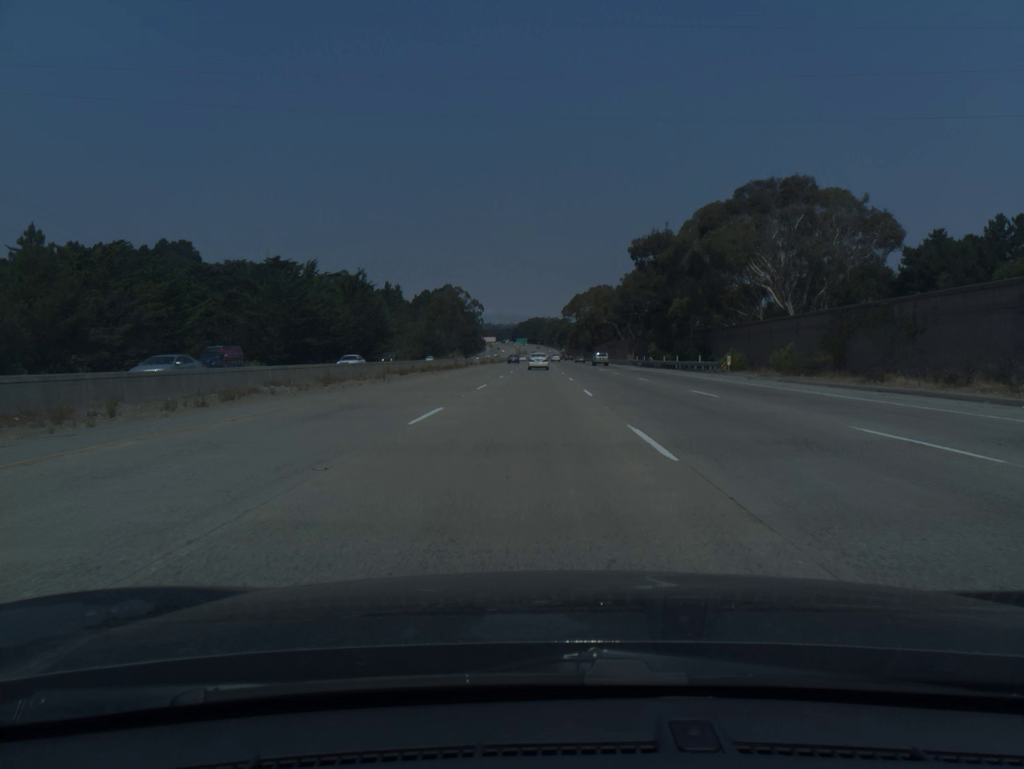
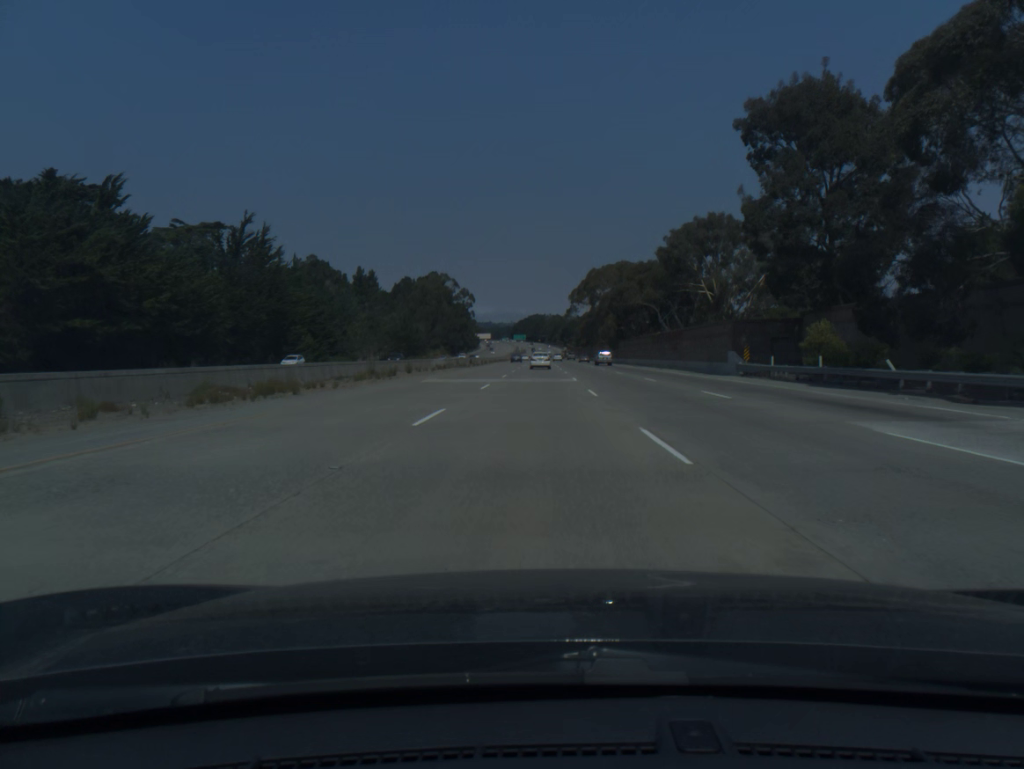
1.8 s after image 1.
(-0.1, +59.1) m; 0°
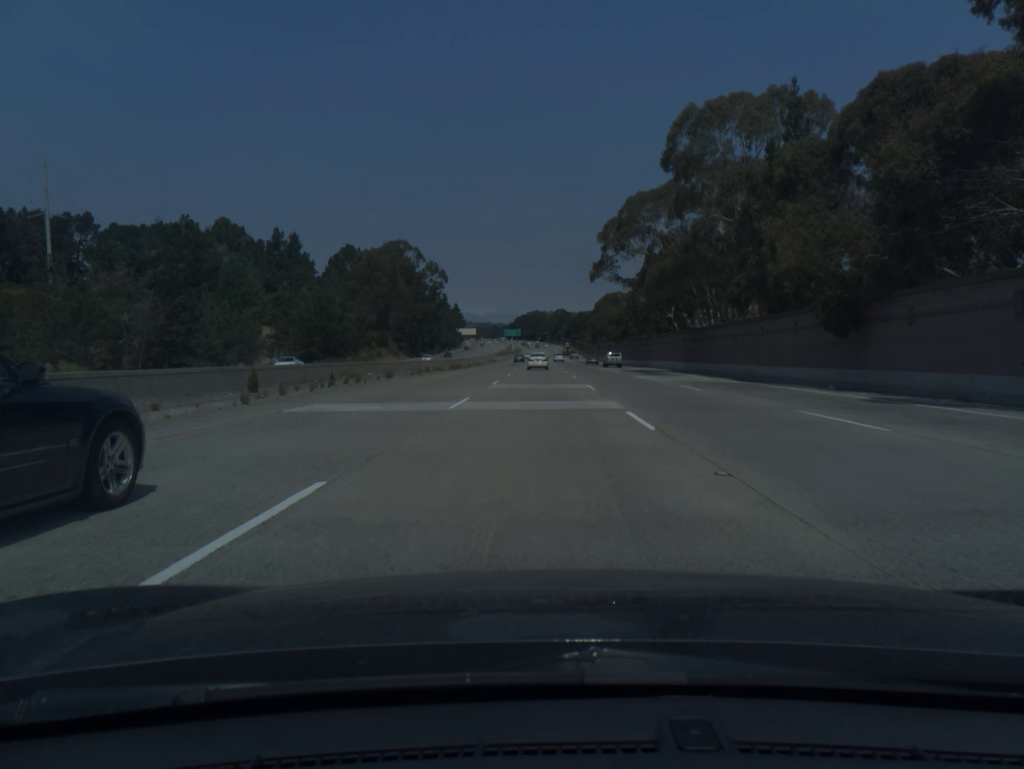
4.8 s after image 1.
(0.0, +98.1) m; 0°
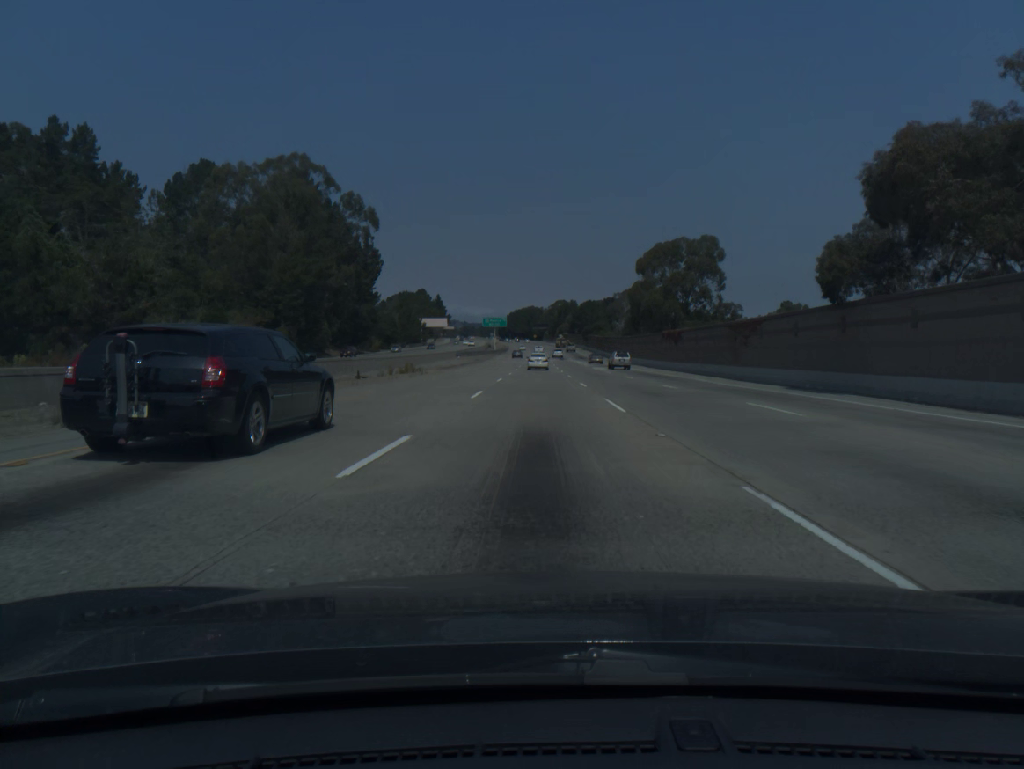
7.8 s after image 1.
(0.0, +97.9) m; 0°
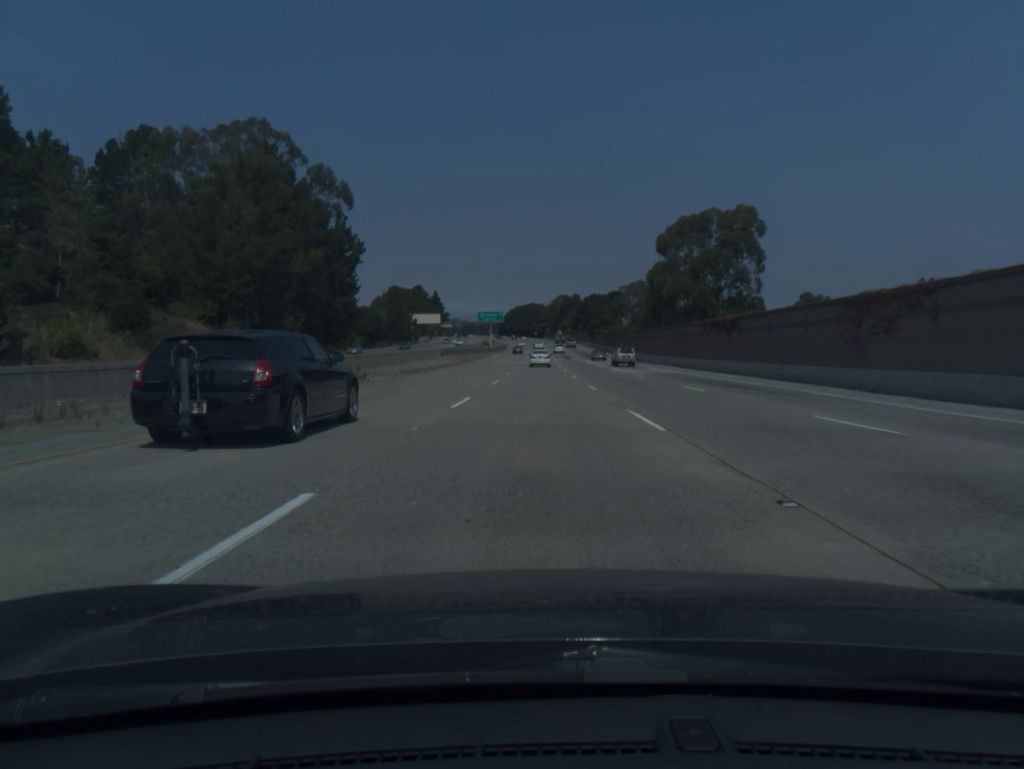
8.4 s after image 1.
(0.0, +19.5) m; 0°
